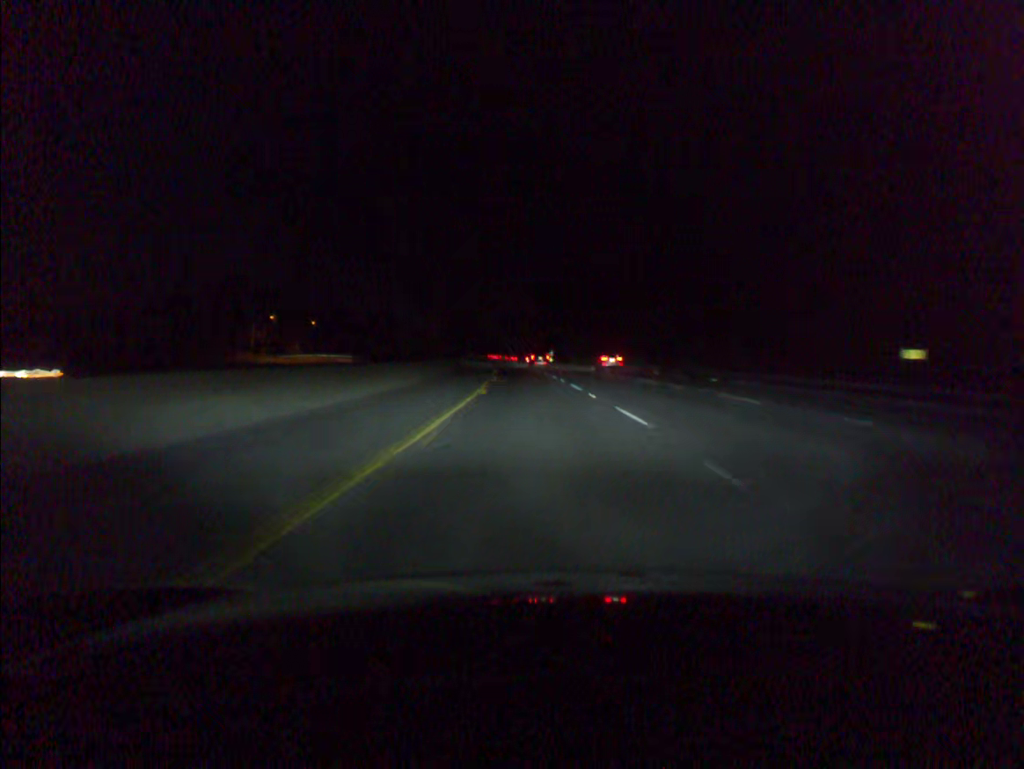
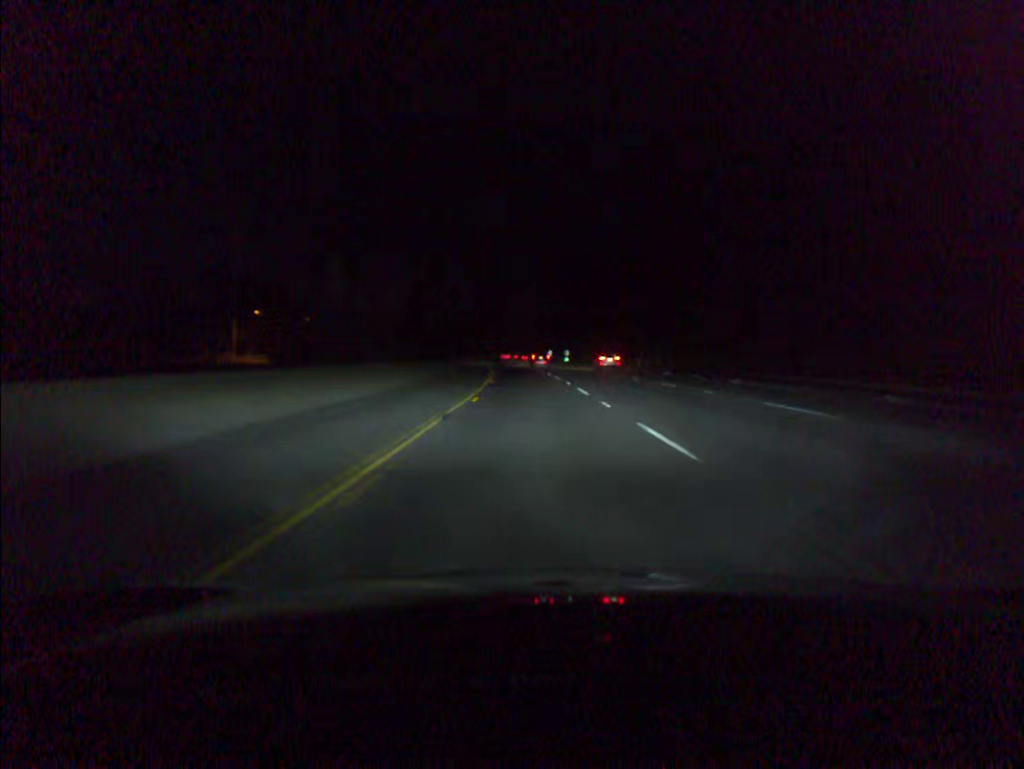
(-0.1, +18.7) m; -1°
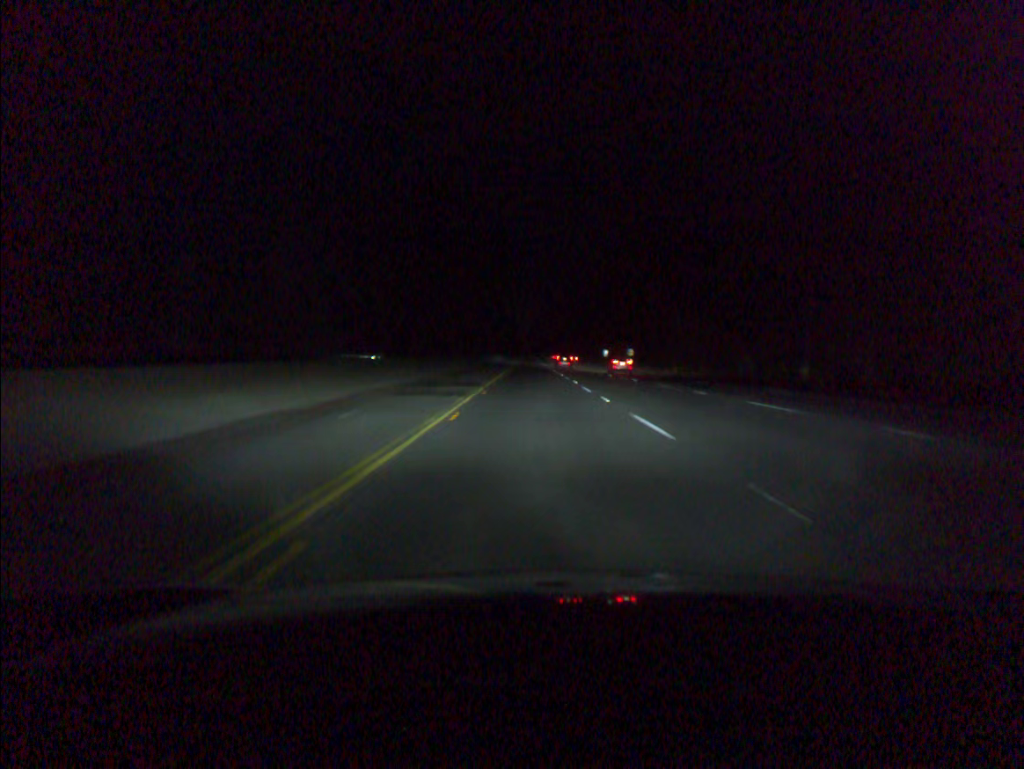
(-1.6, +55.9) m; -3°
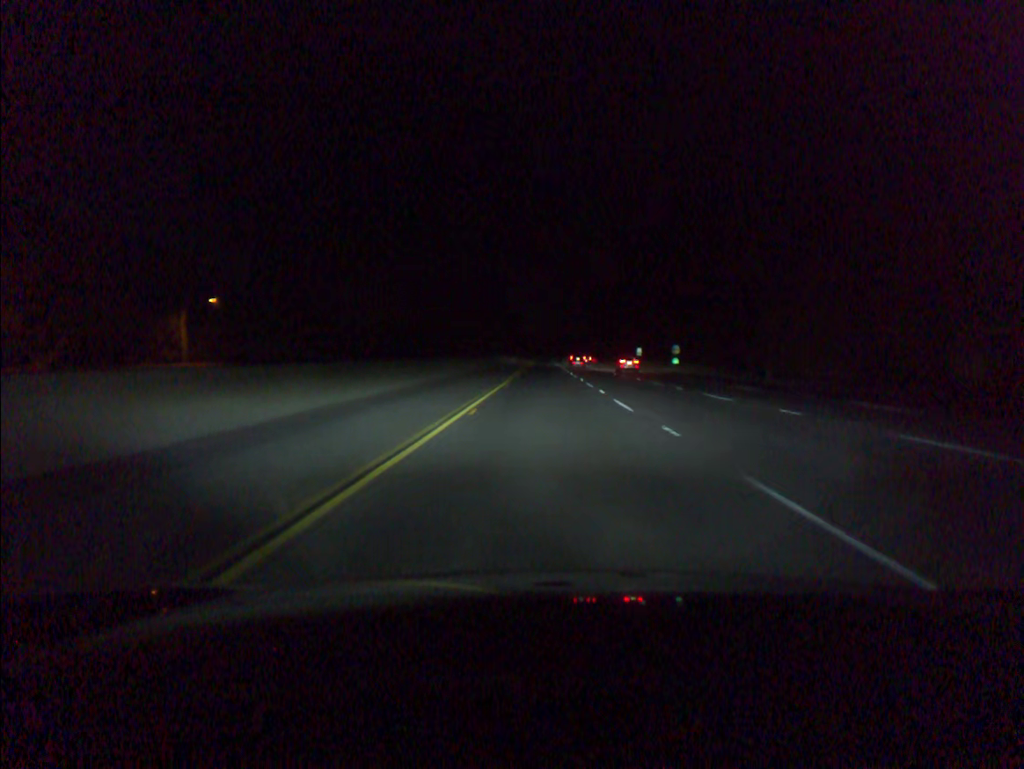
(-0.4, +37.2) m; -1°
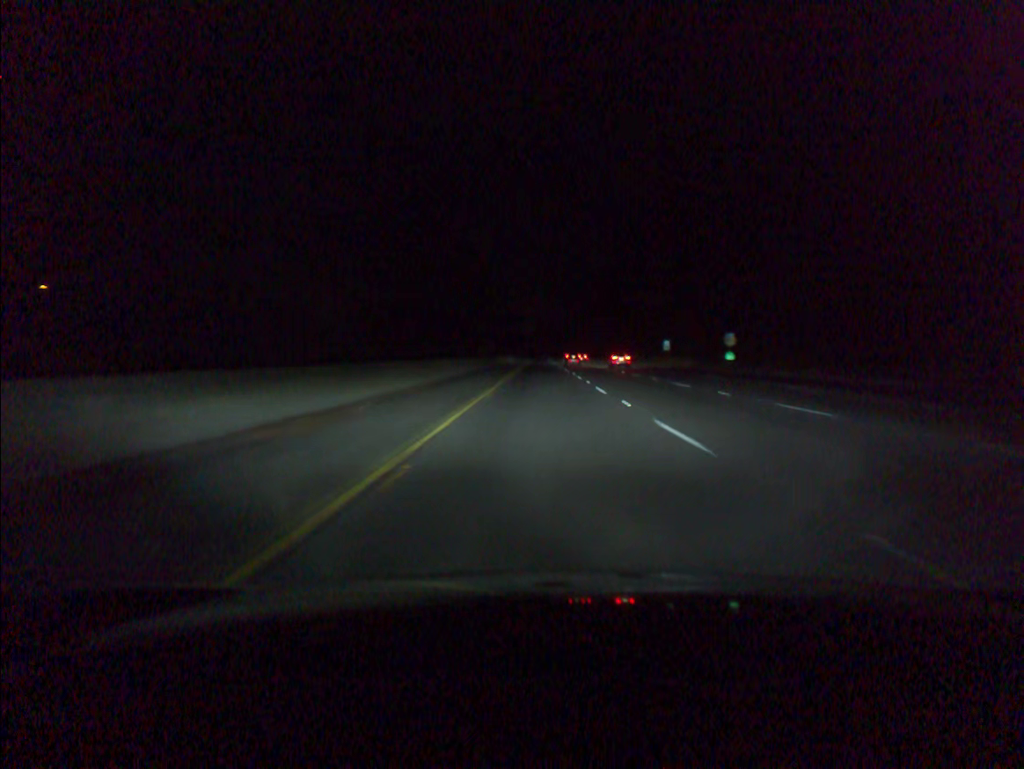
(0.0, +37.3) m; 0°
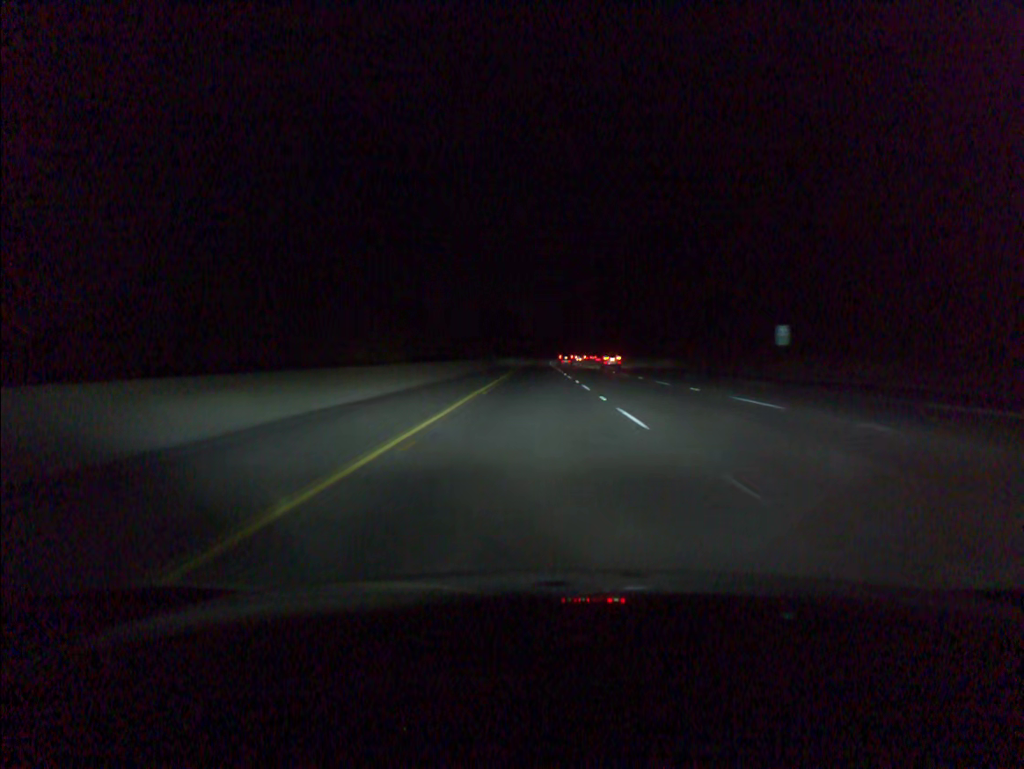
(+0.1, +55.8) m; 0°
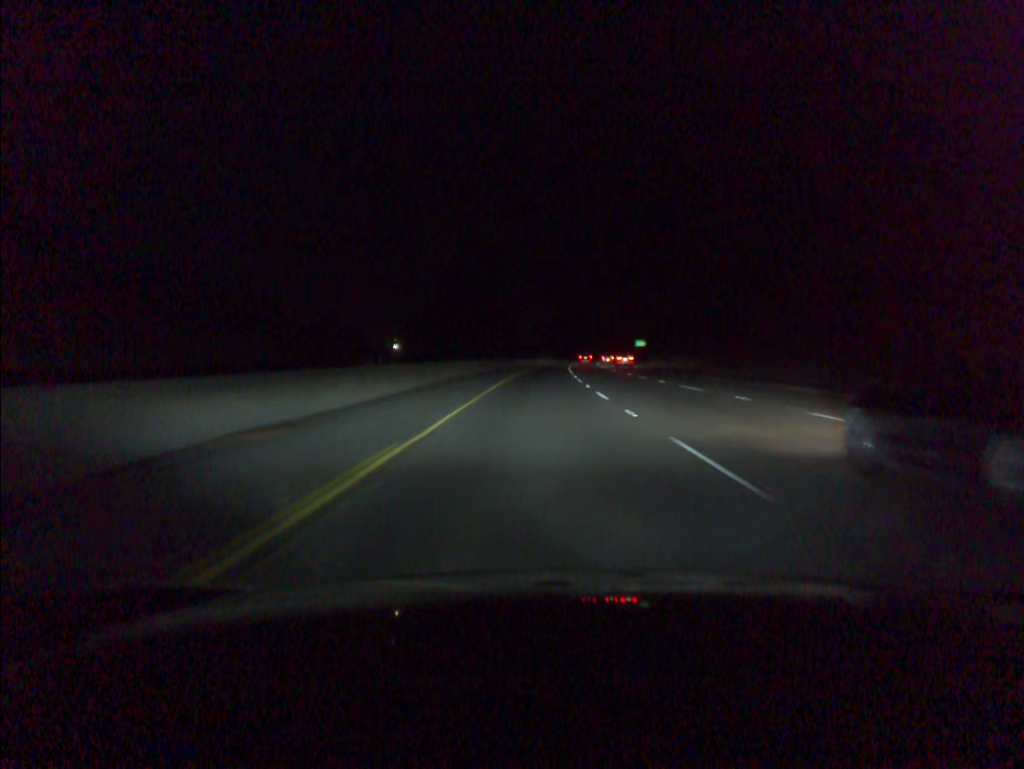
(-0.6, +92.9) m; 0°
